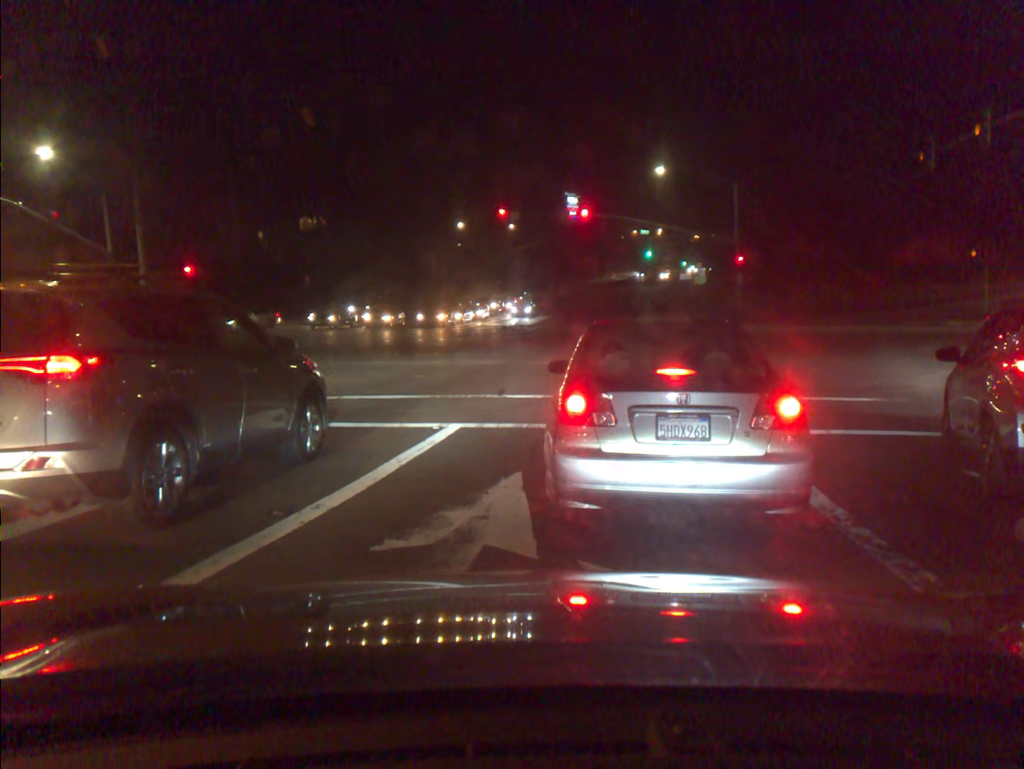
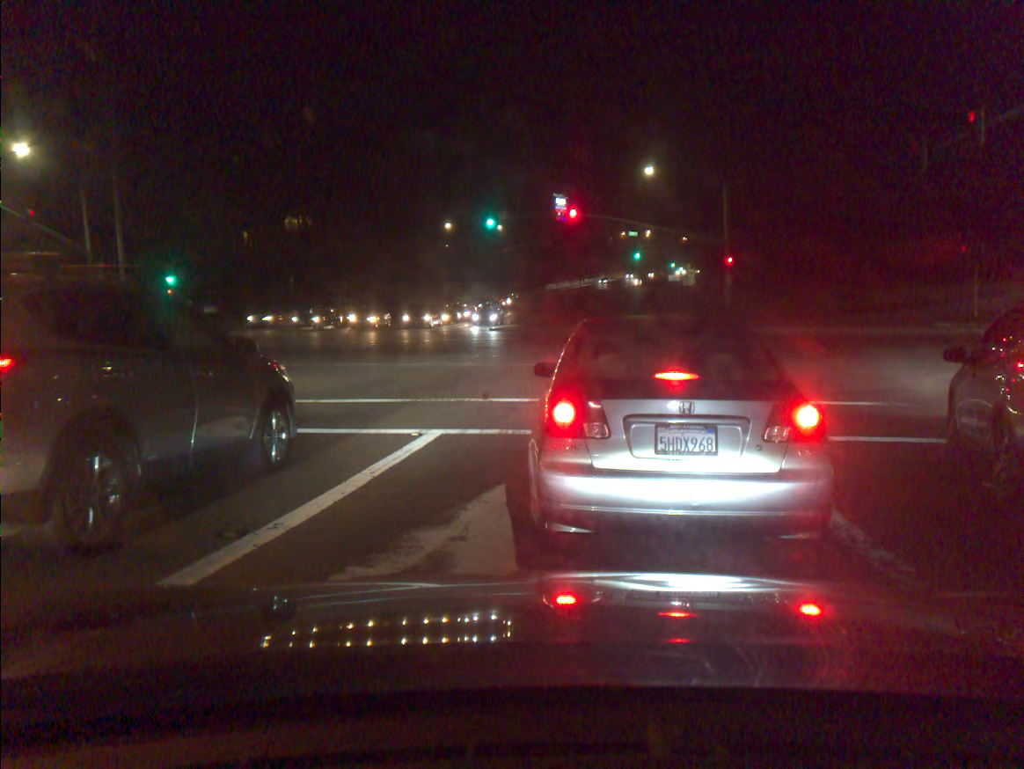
(0.0, +0.5) m; +1°
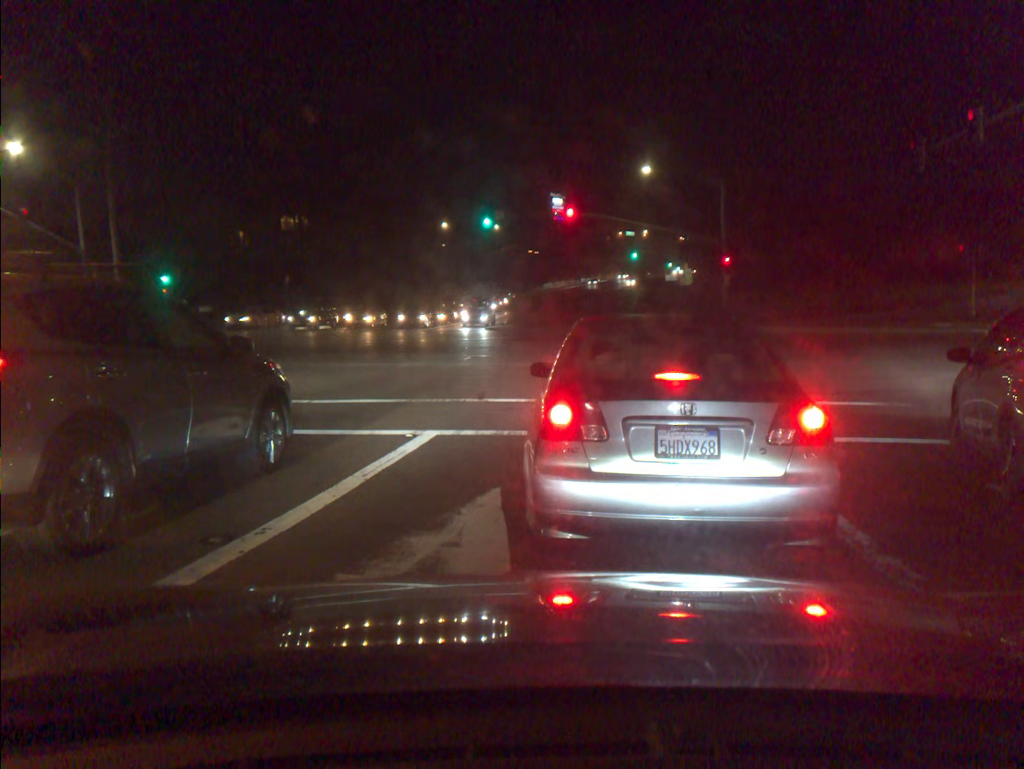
(0.0, +0.1) m; 0°
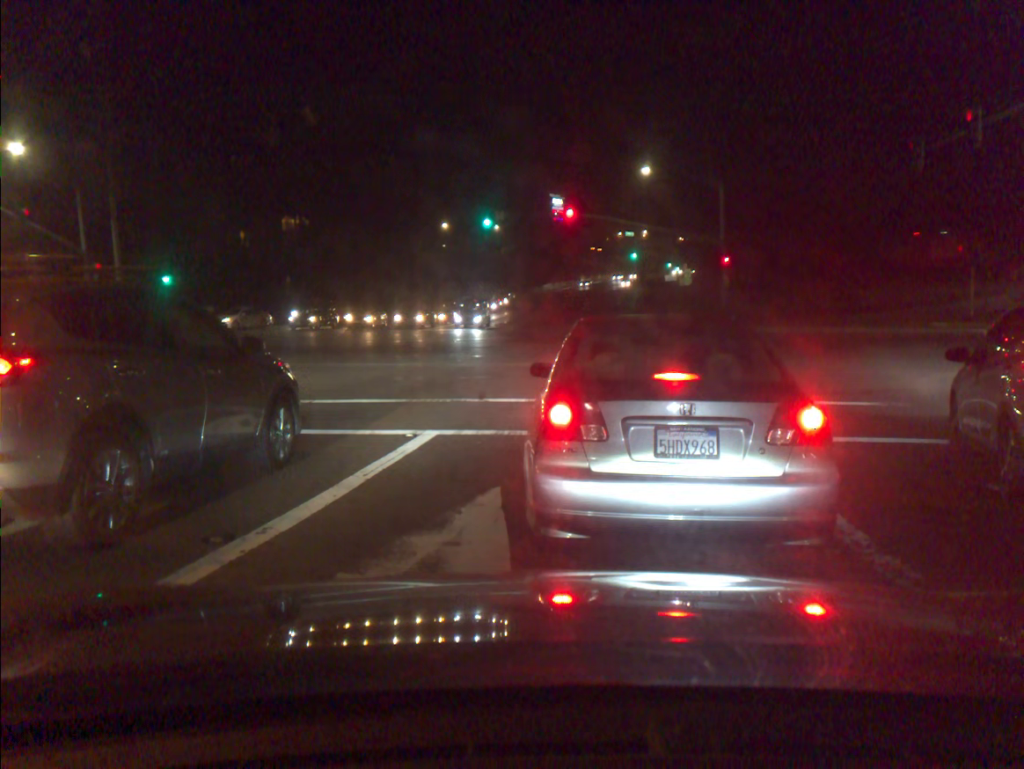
(0.0, 0.0) m; 0°
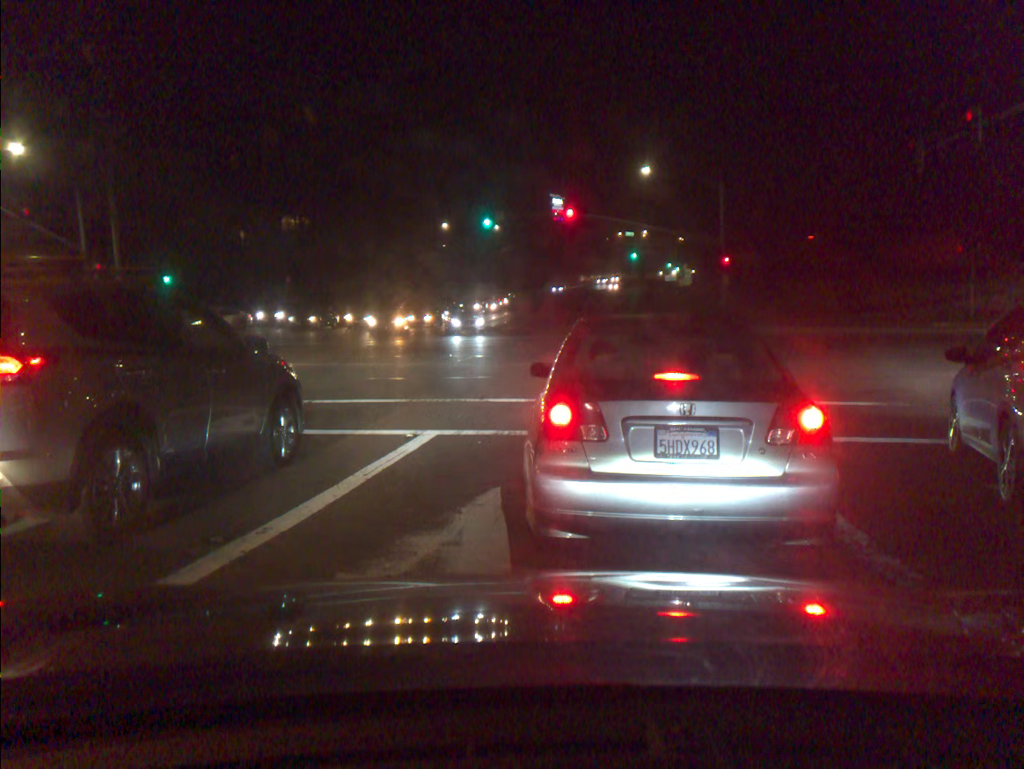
(0.0, 0.0) m; 0°
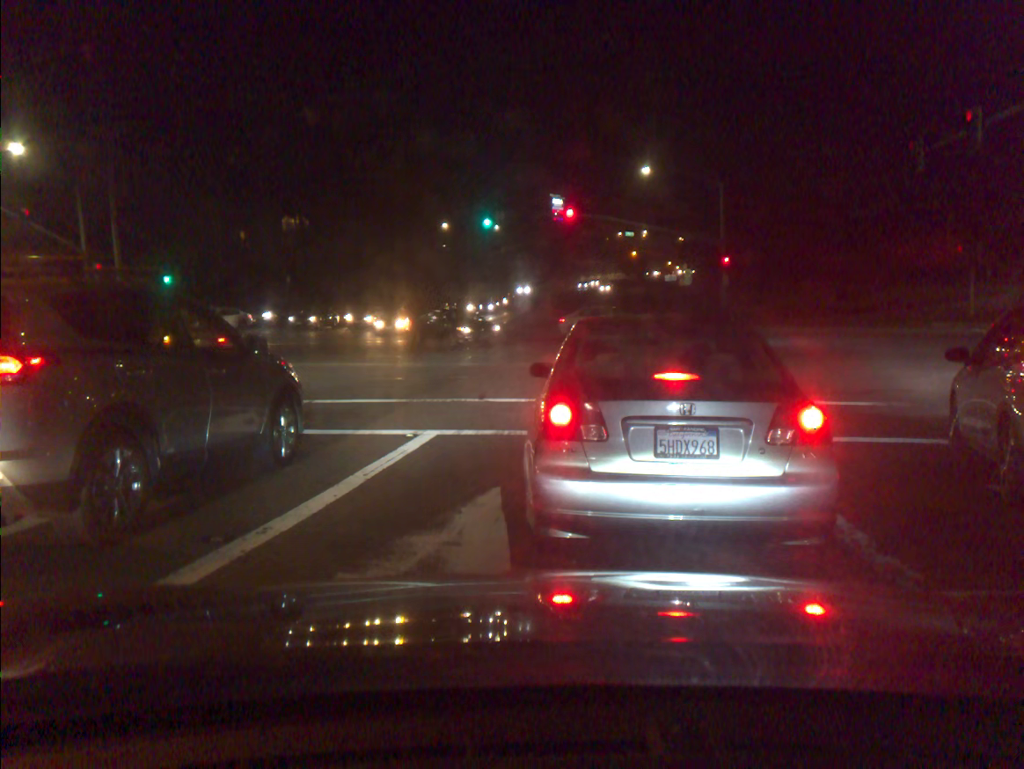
(0.0, 0.0) m; 0°
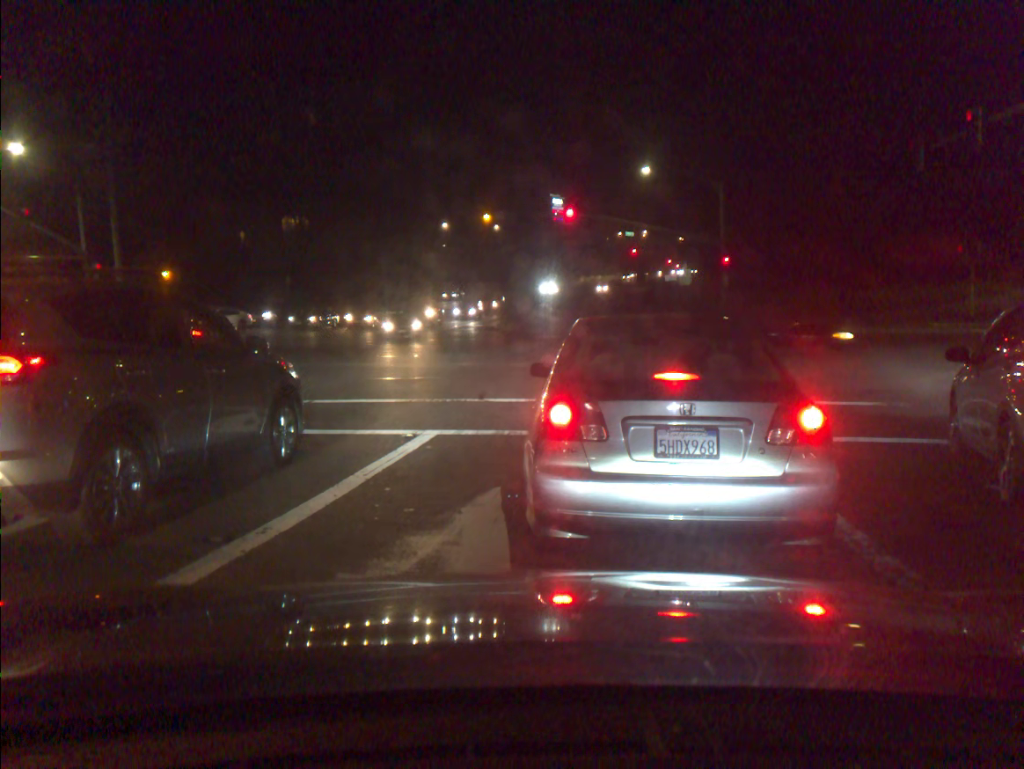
(0.0, 0.0) m; 0°
